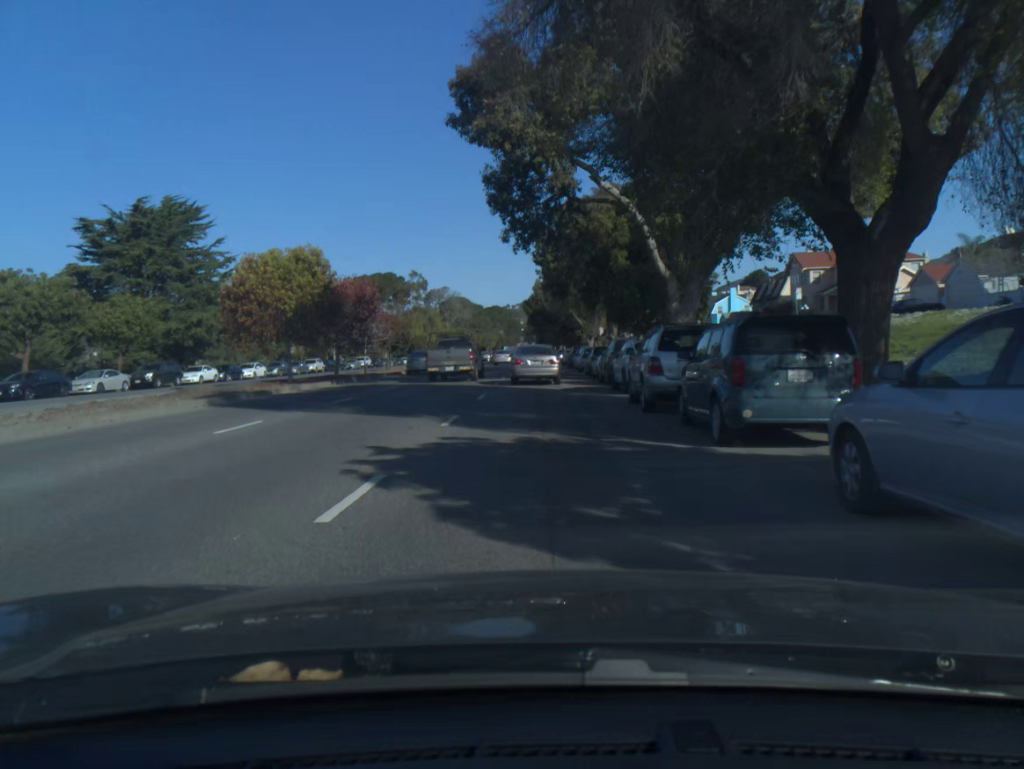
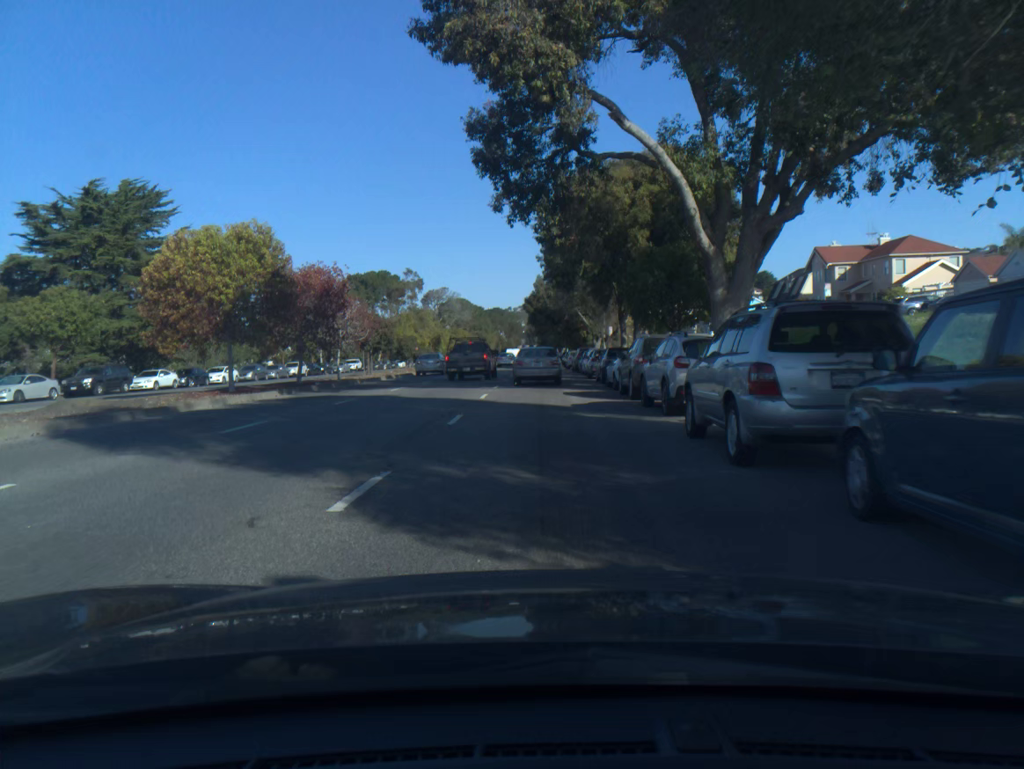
(0.0, +6.9) m; 0°
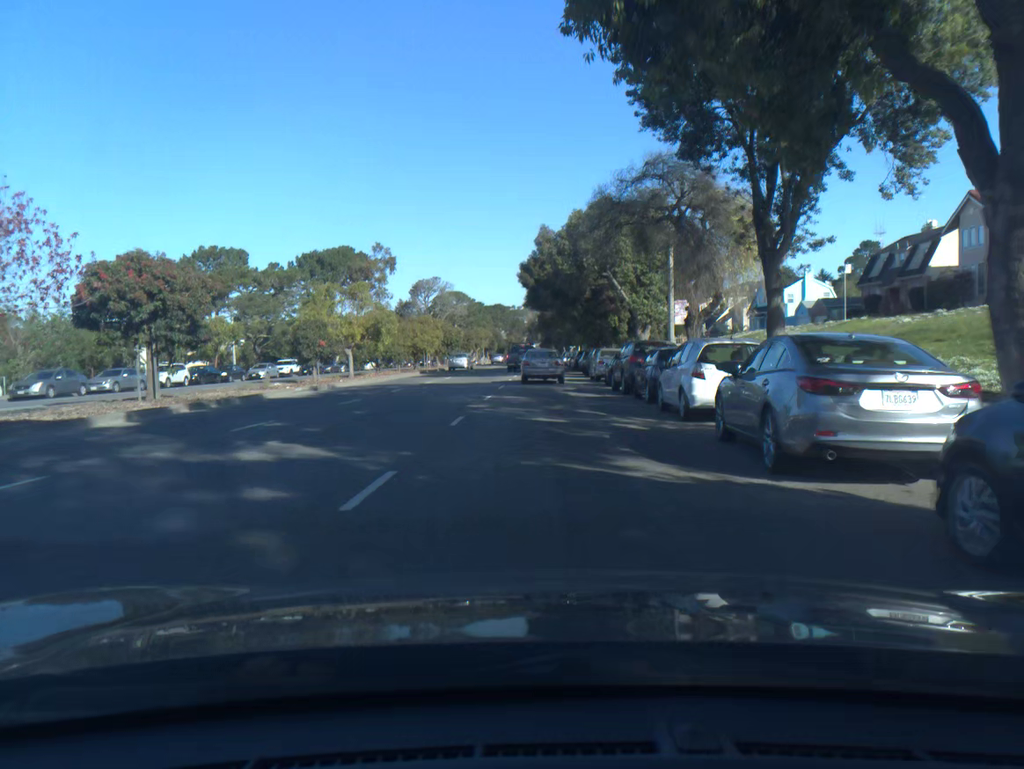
(0.0, +28.8) m; 0°
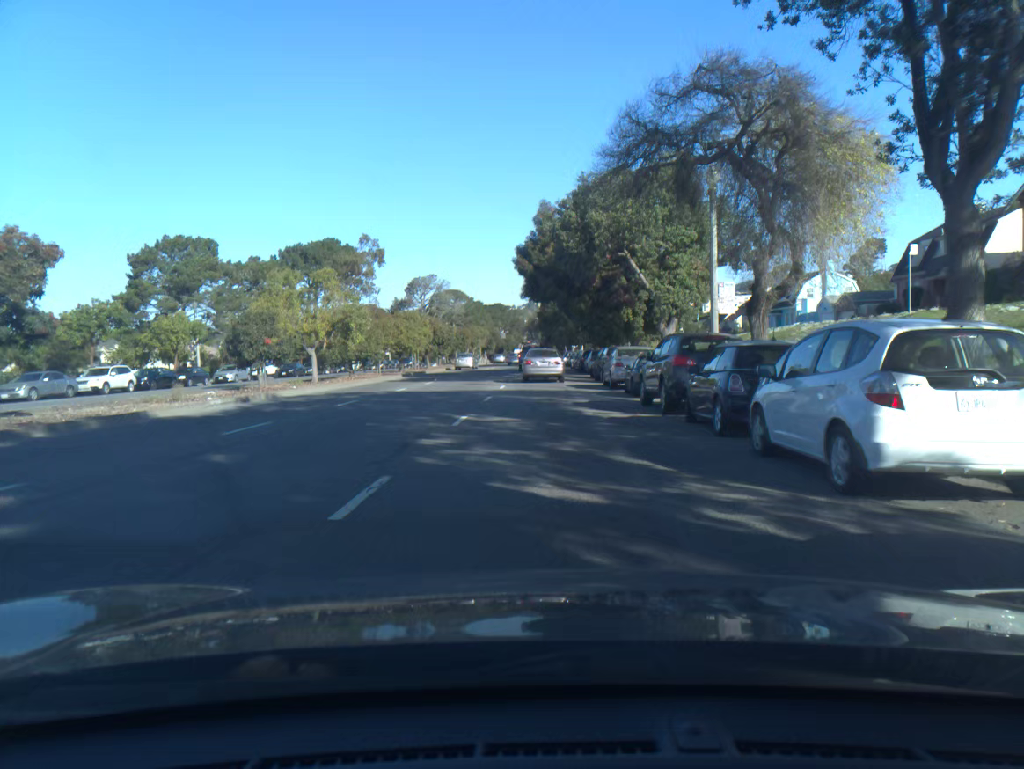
(0.0, +7.5) m; 0°
